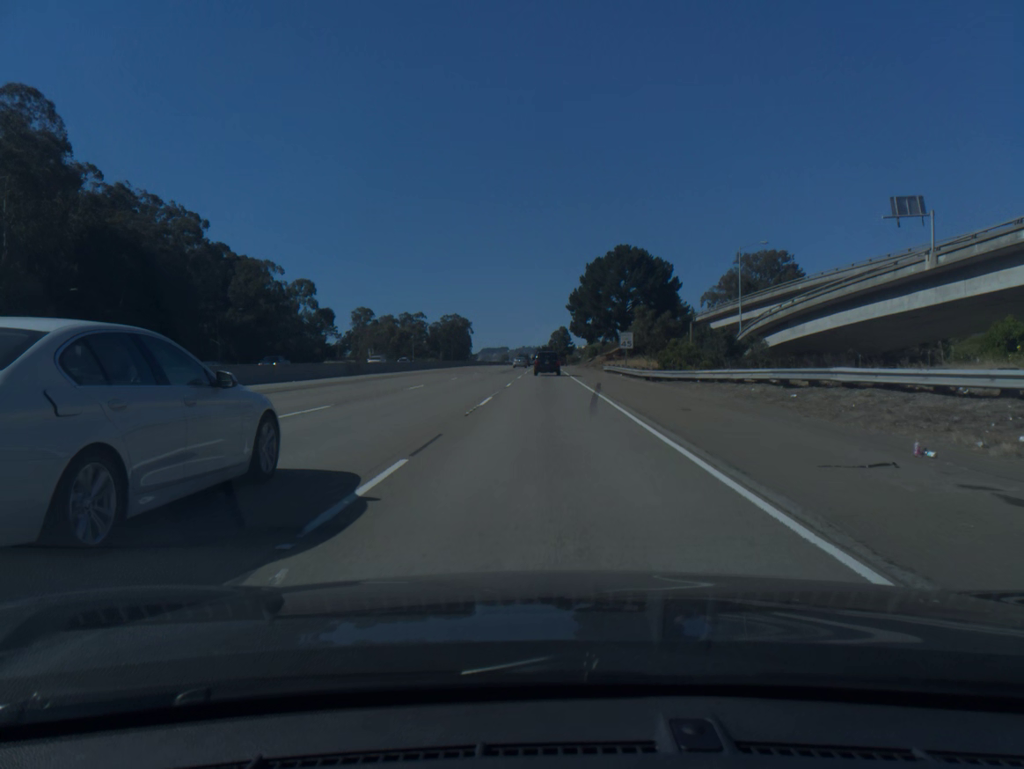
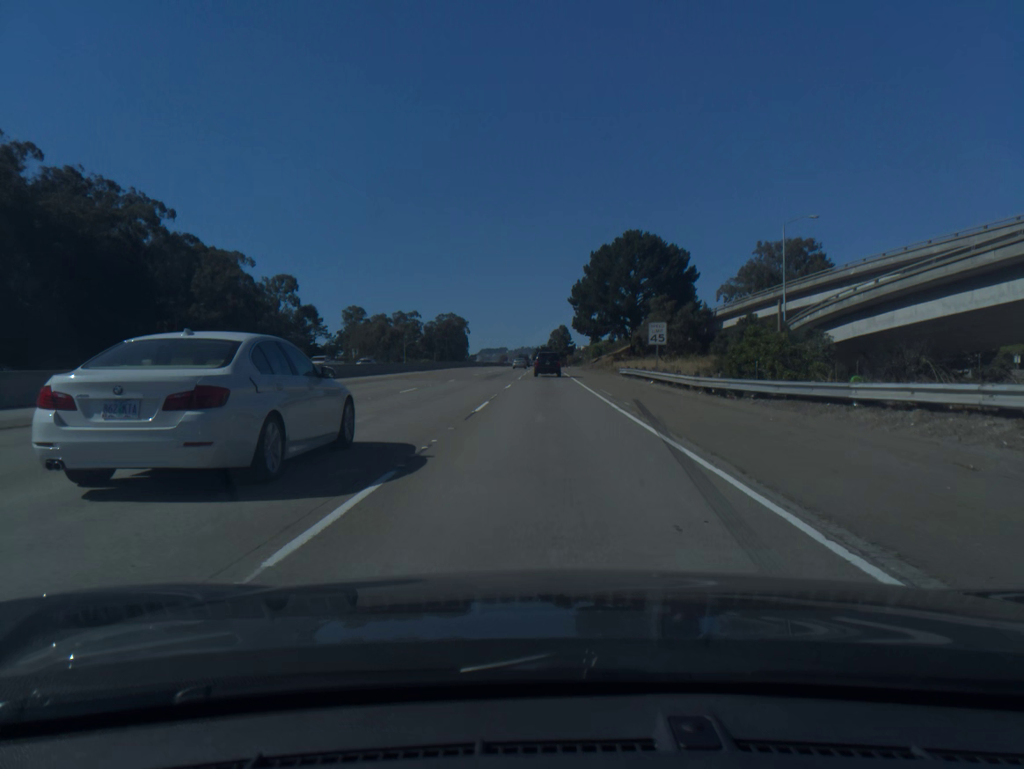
(0.0, +15.5) m; 0°
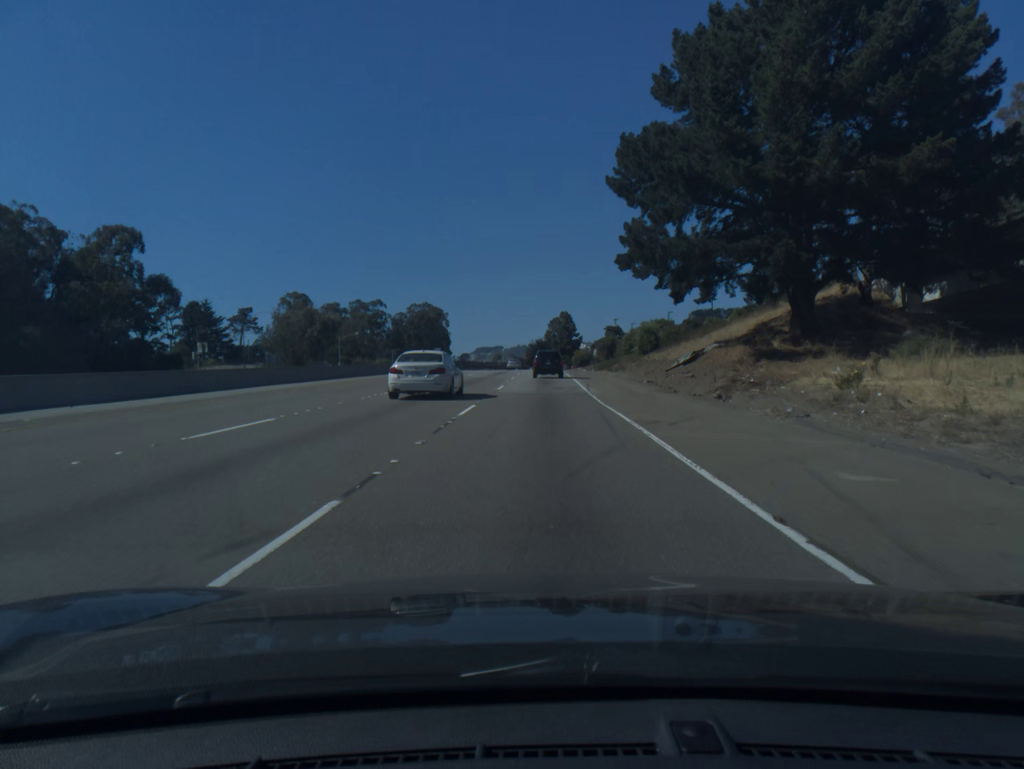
(+0.4, +75.9) m; 0°
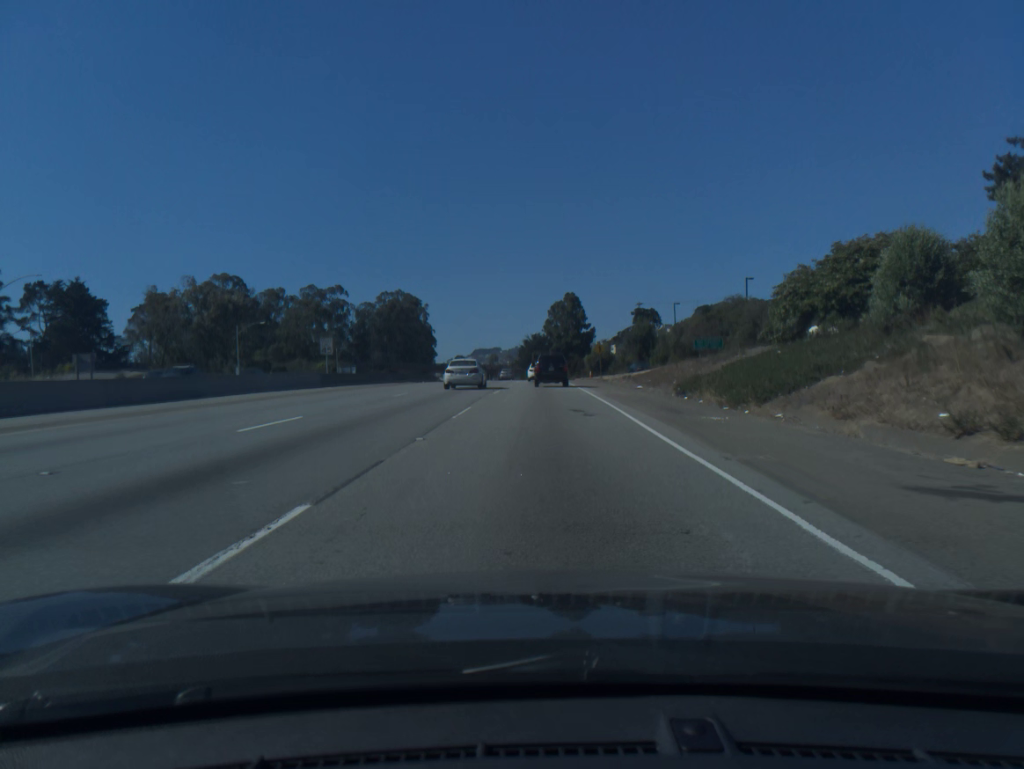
(+0.1, +57.7) m; 0°
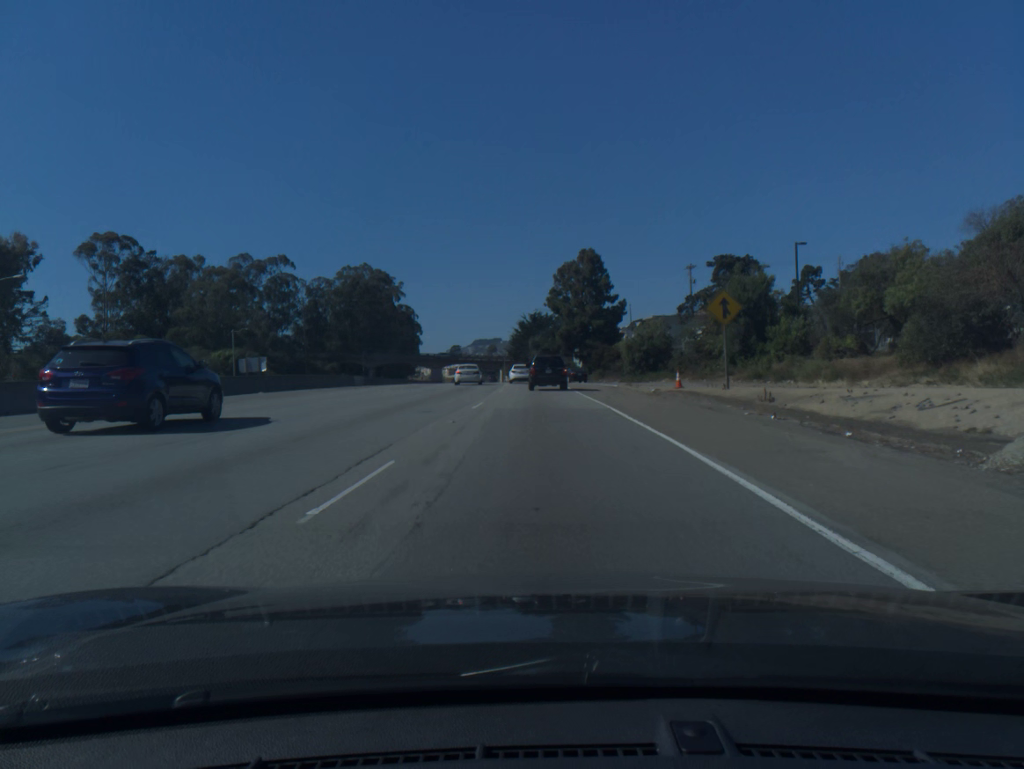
(-0.2, +54.5) m; 0°
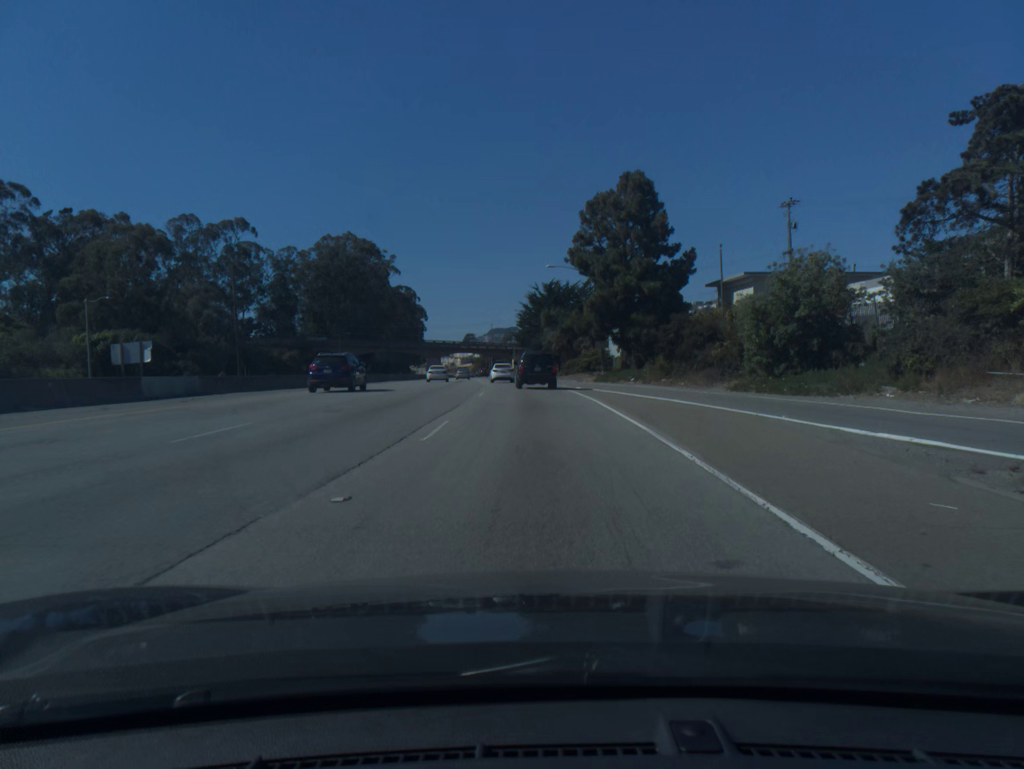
(-0.2, +38.4) m; -1°
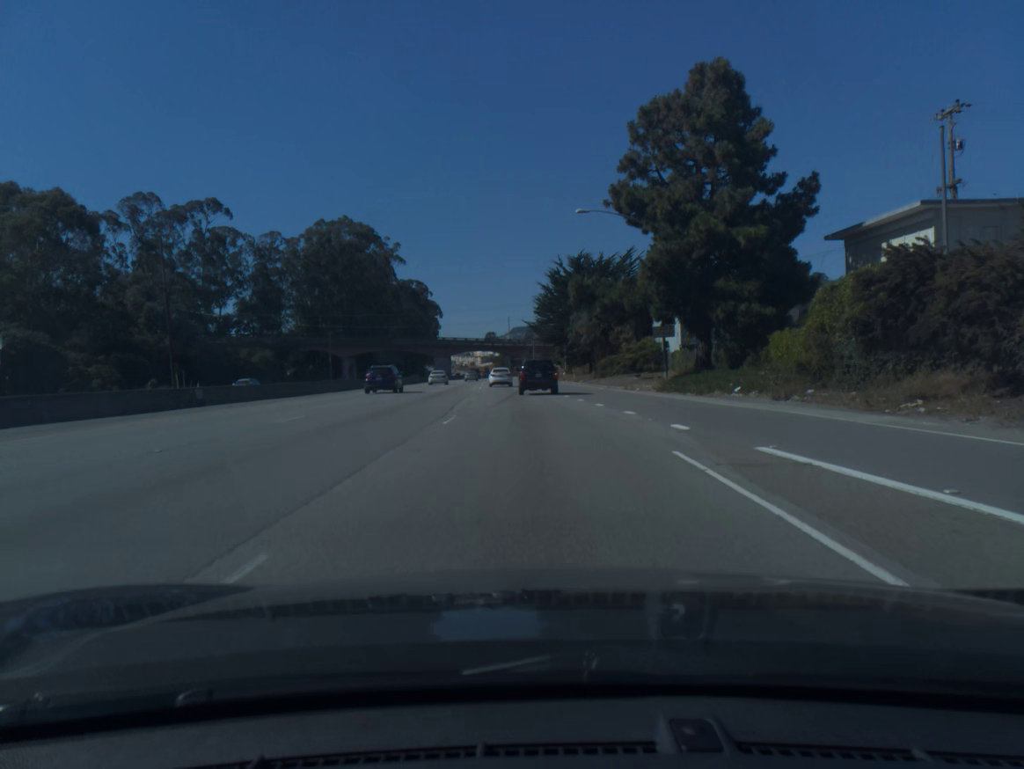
(-0.4, +24.7) m; -2°
